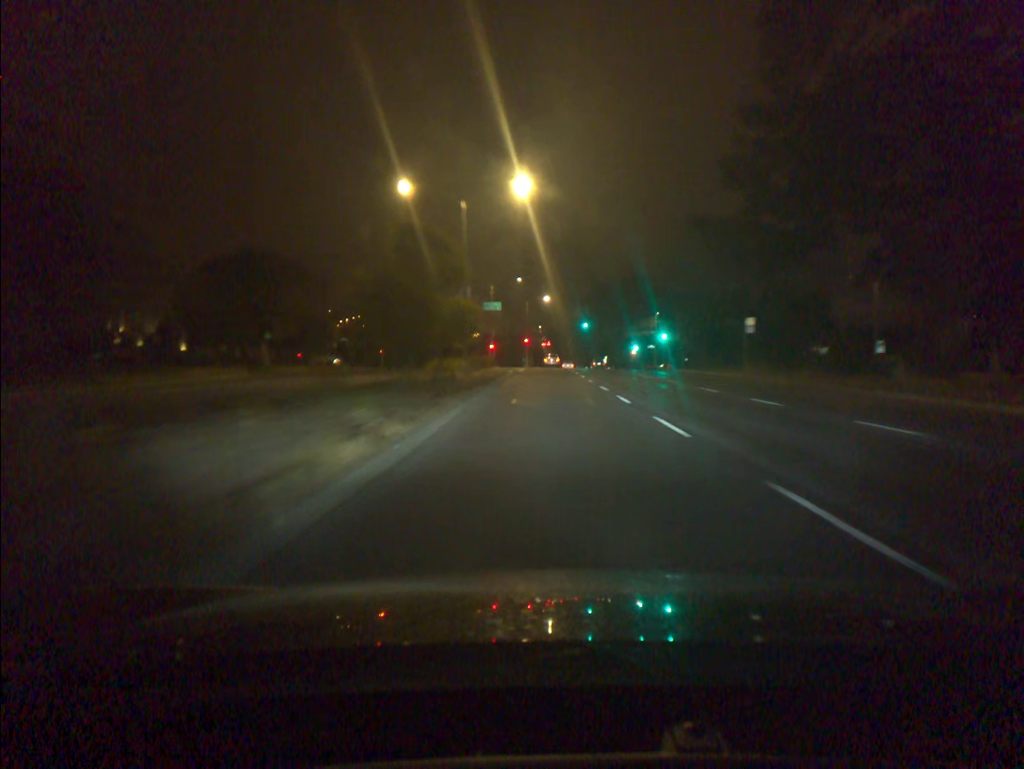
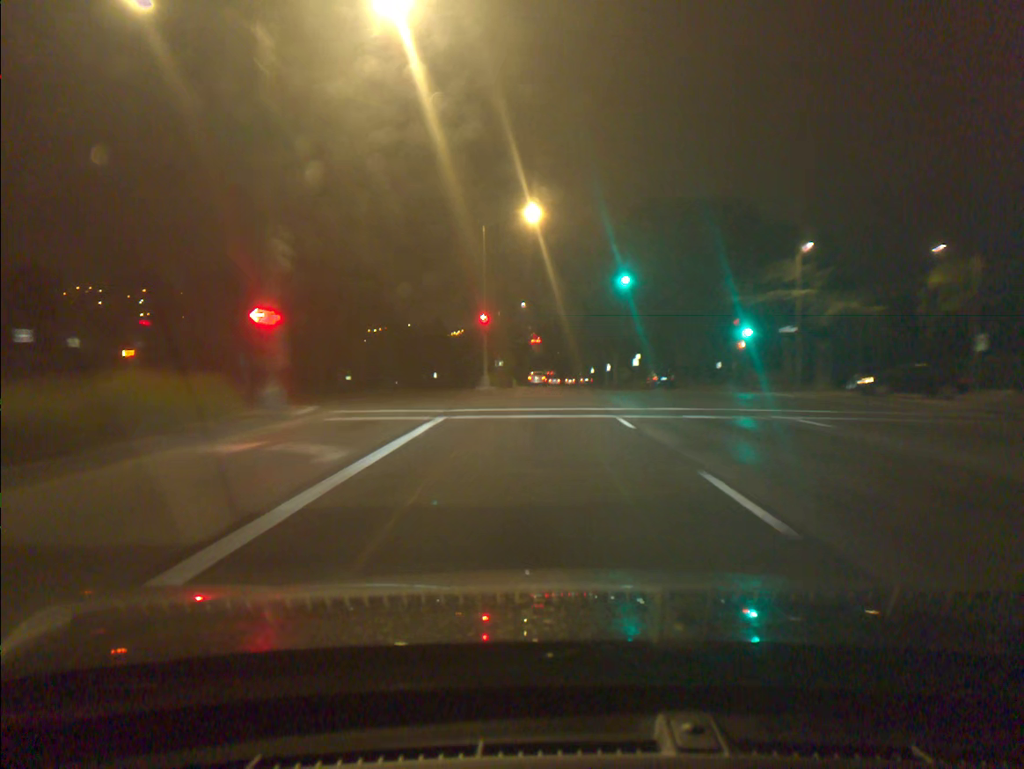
(+0.3, +64.6) m; +1°
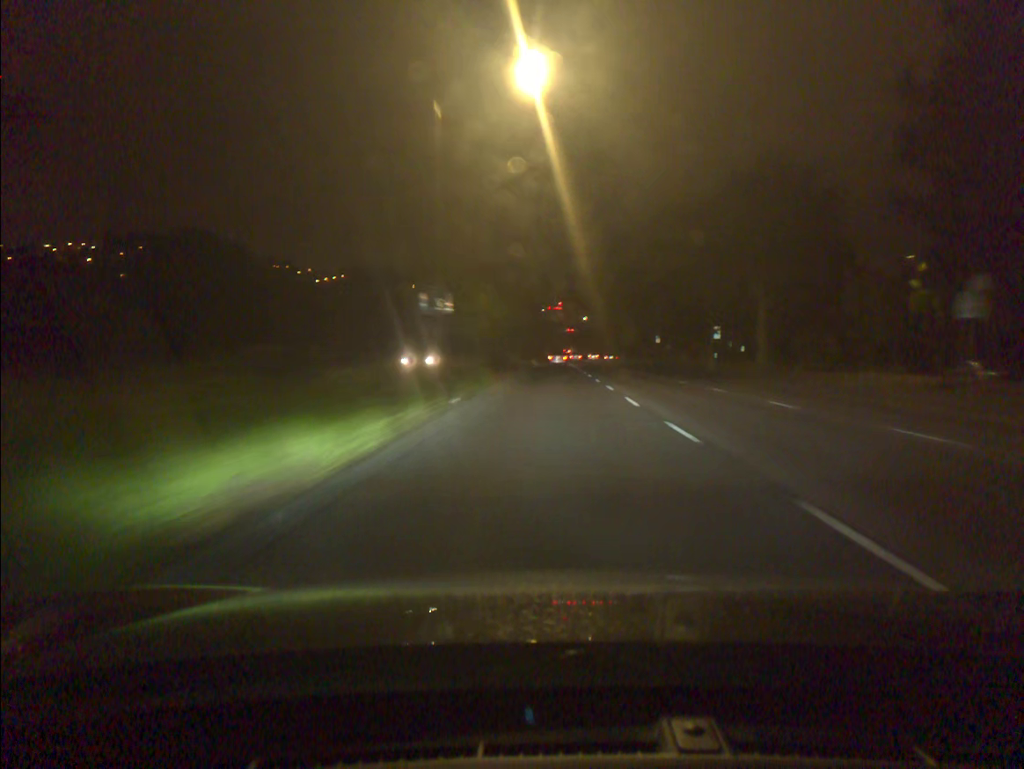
(-1.2, +65.6) m; -2°
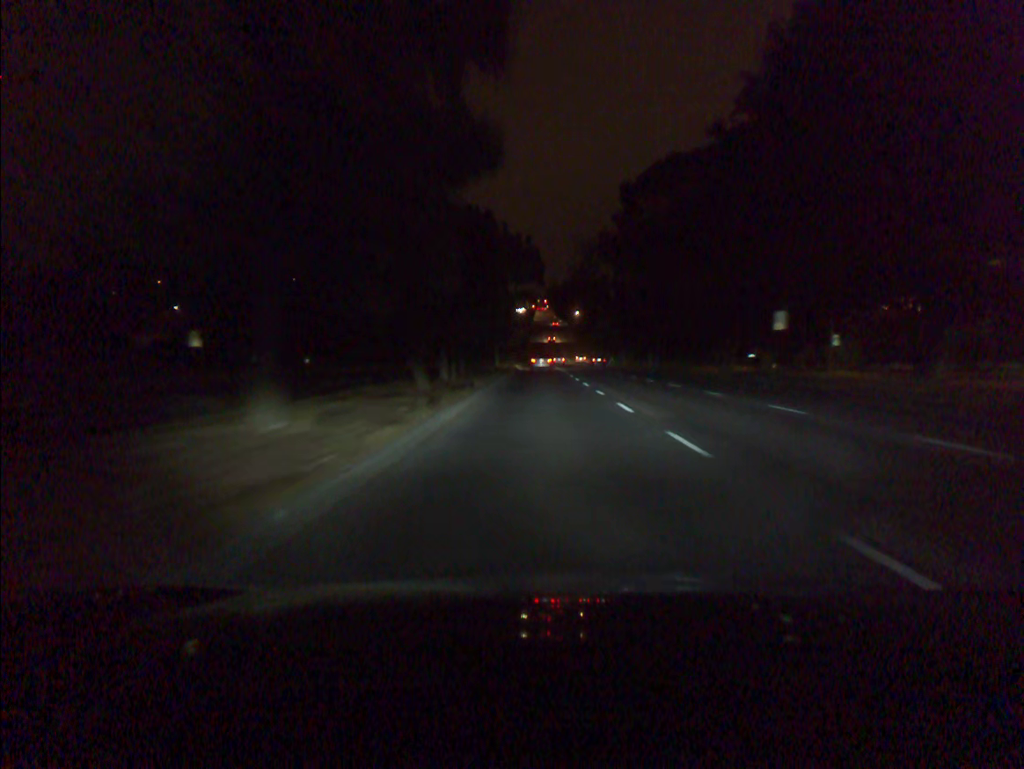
(+0.7, +53.0) m; +1°
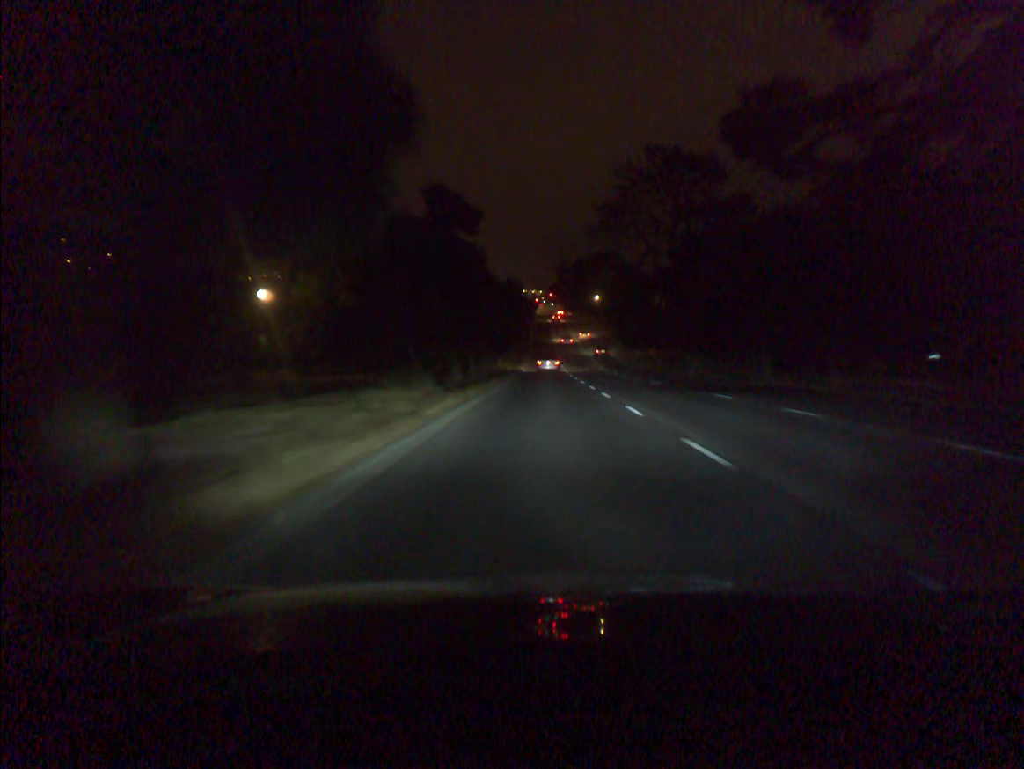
(-0.3, +65.9) m; 0°
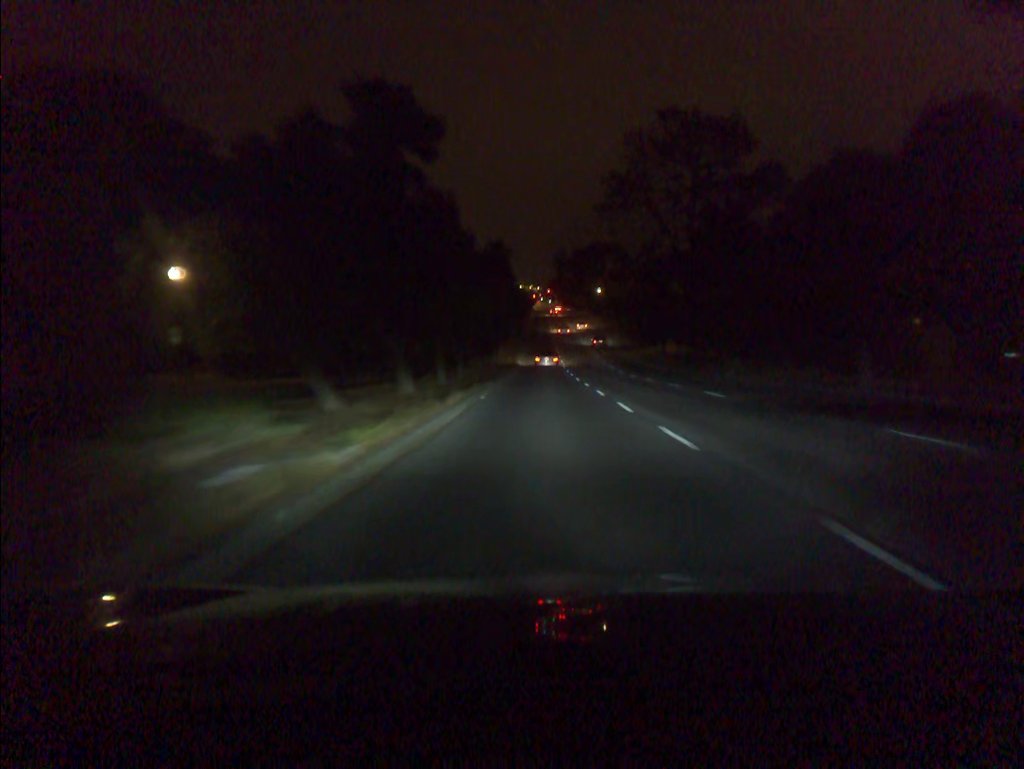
(0.0, +13.2) m; 0°
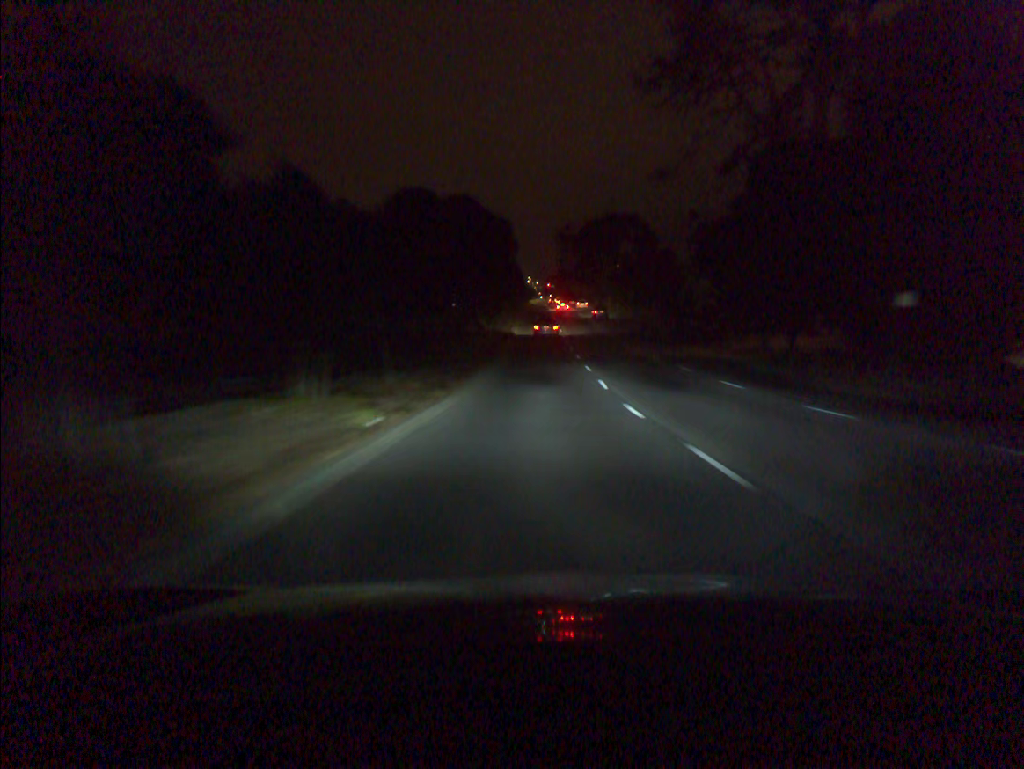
(0.0, +39.4) m; 0°
